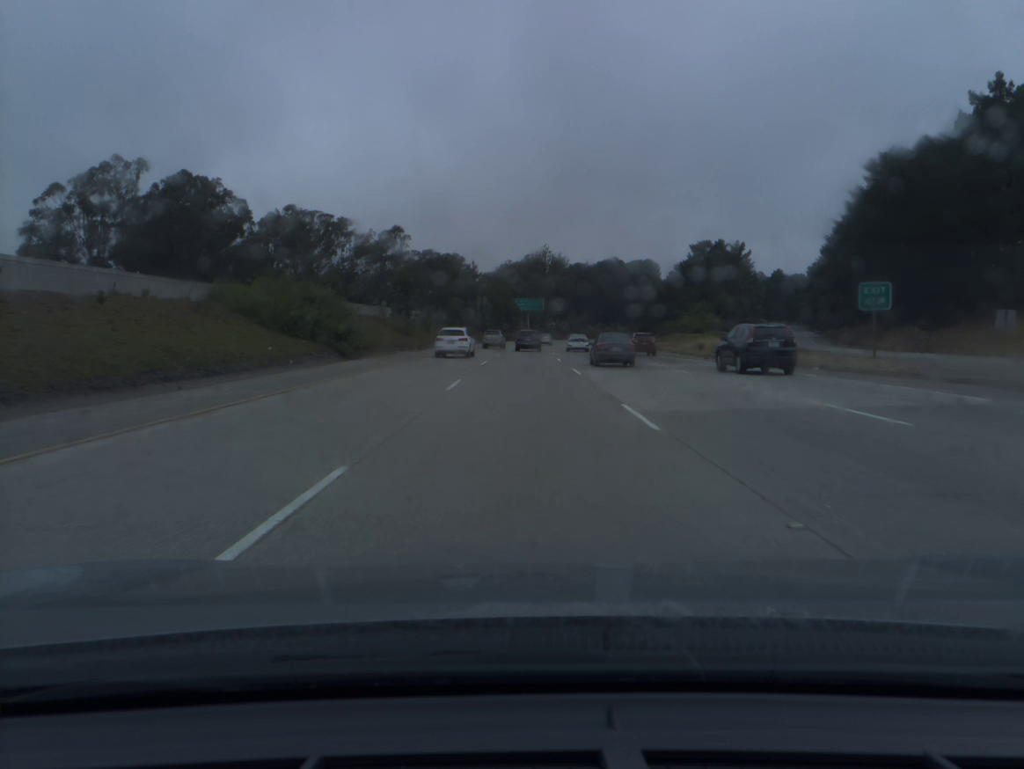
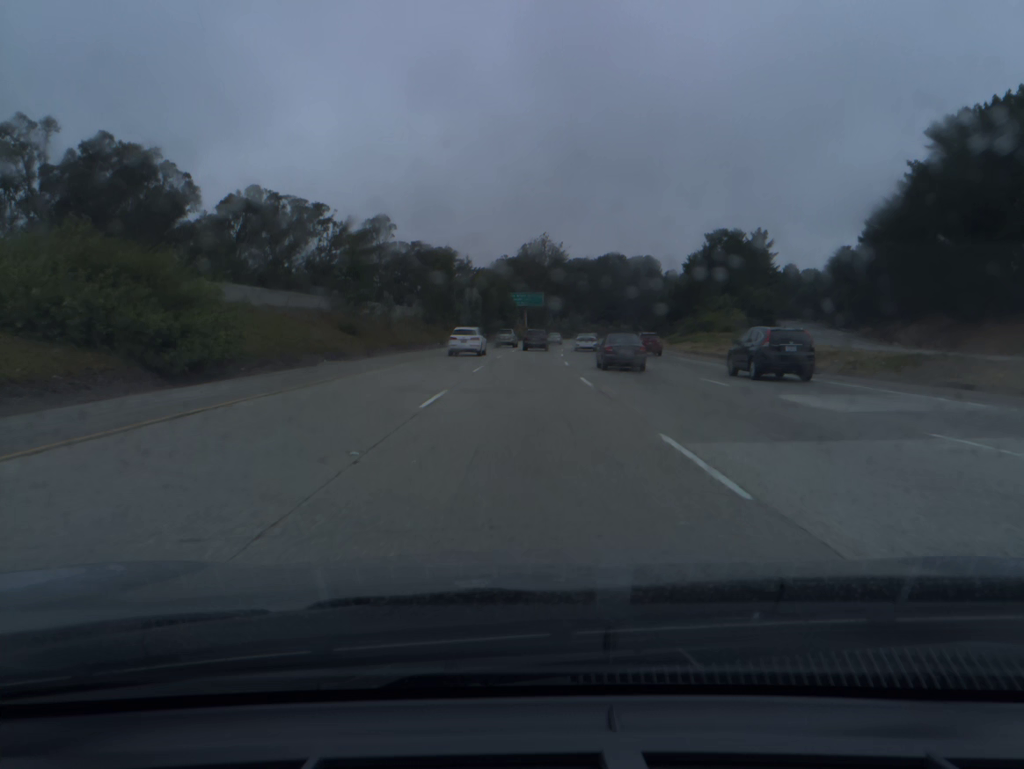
(0.0, +19.1) m; 0°
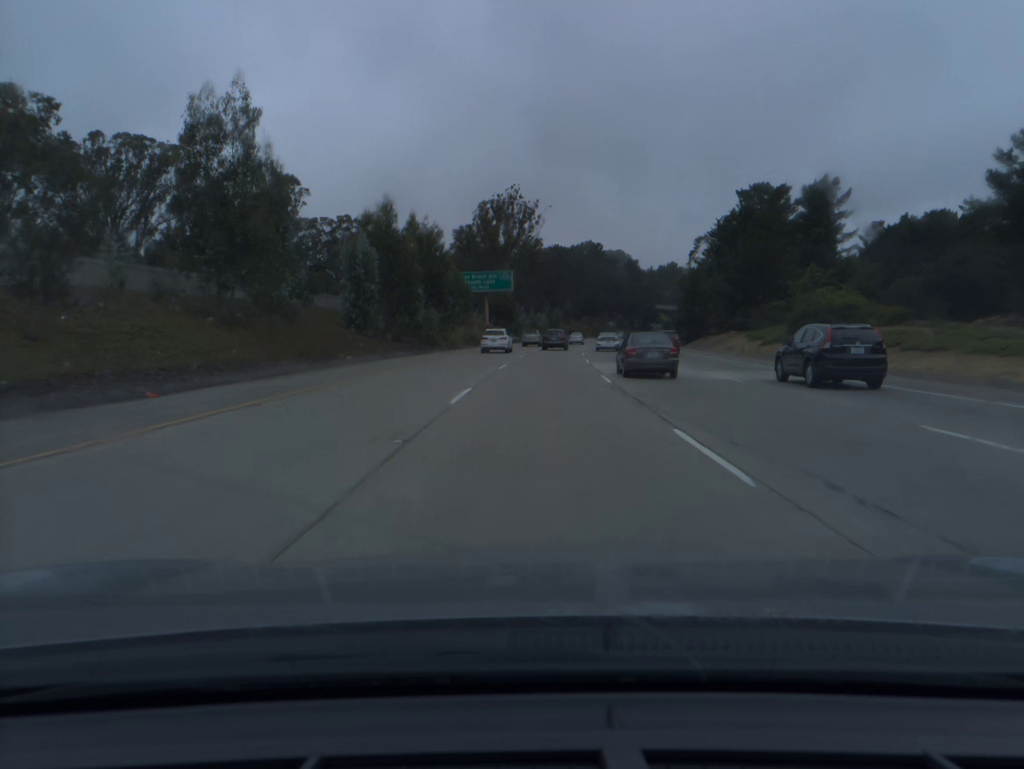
(+0.8, +57.4) m; +2°
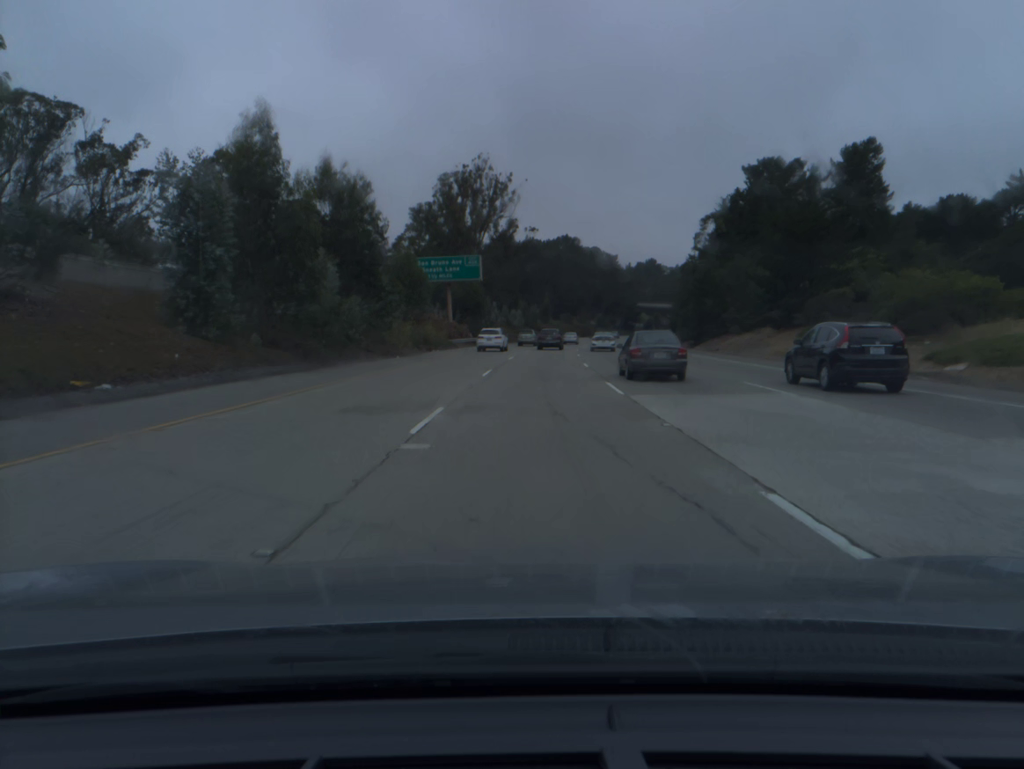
(+0.3, +19.2) m; +2°
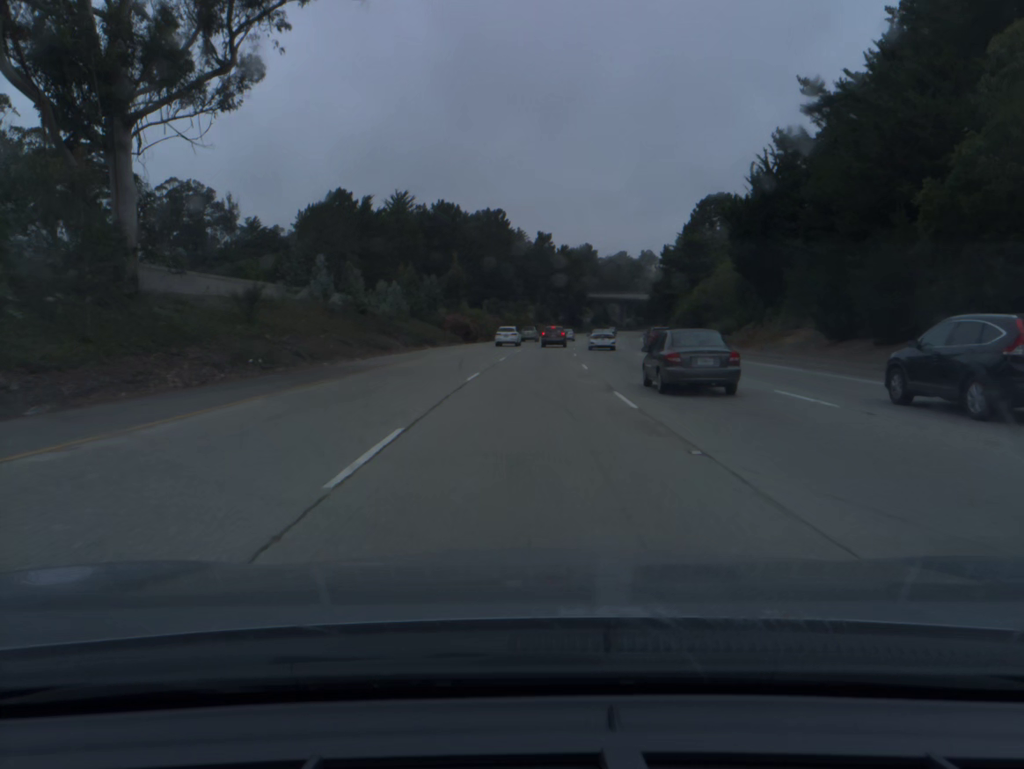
(+3.6, +76.8) m; +5°
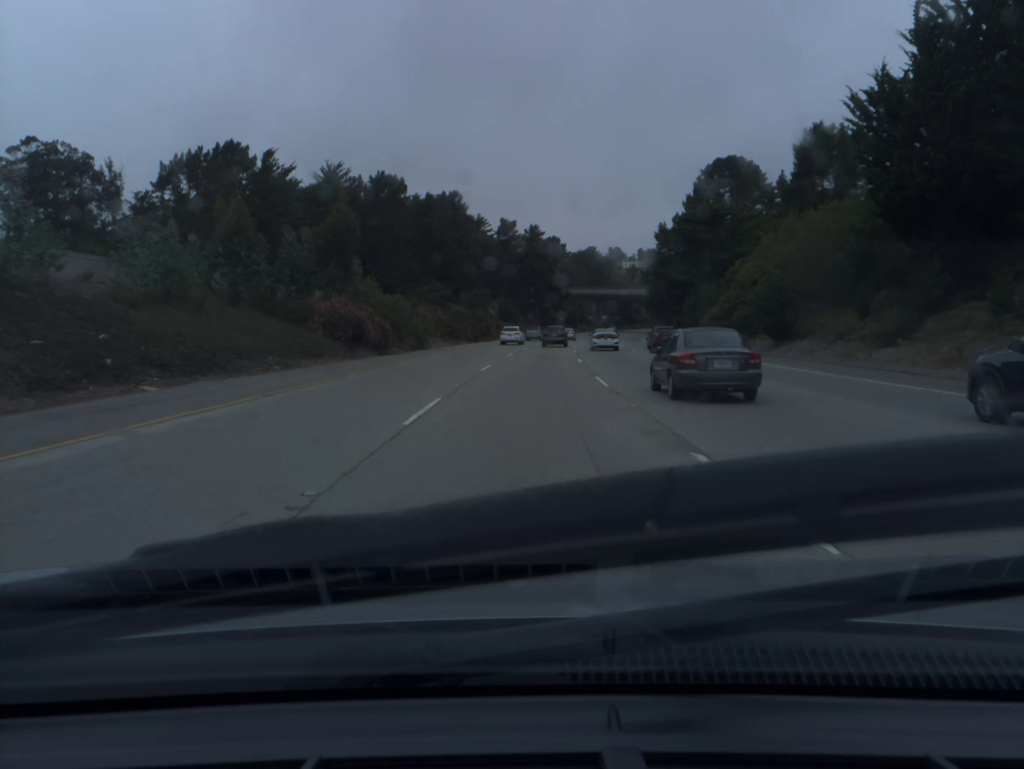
(+0.9, +38.5) m; +3°
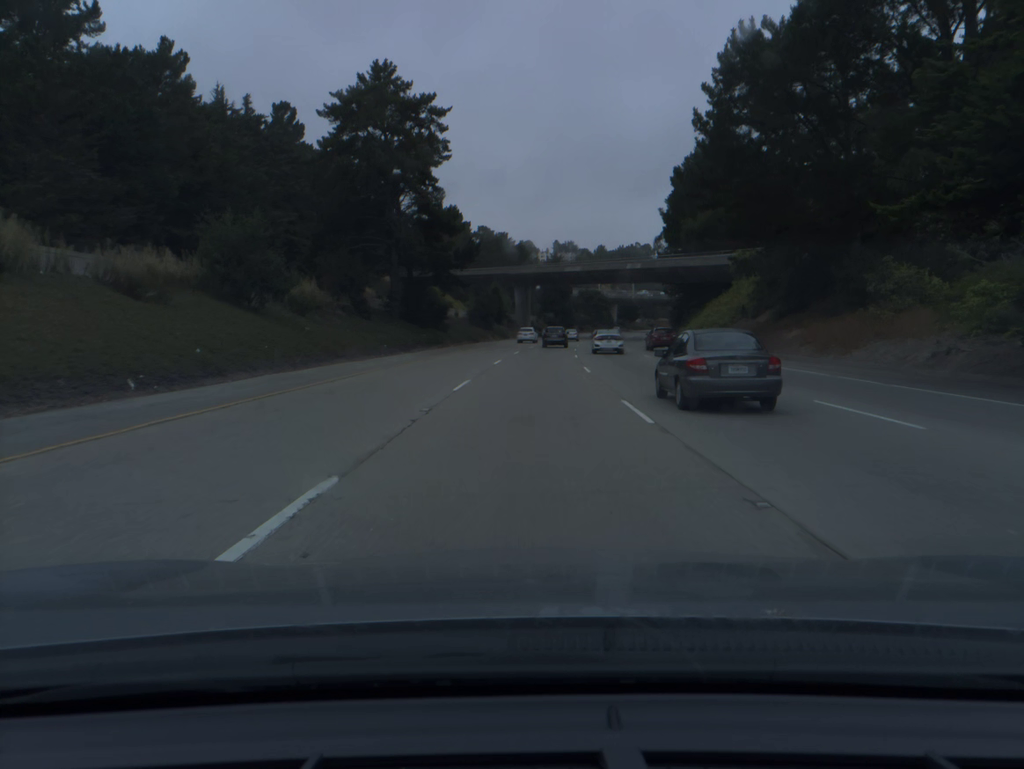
(+5.6, +95.5) m; +7°
